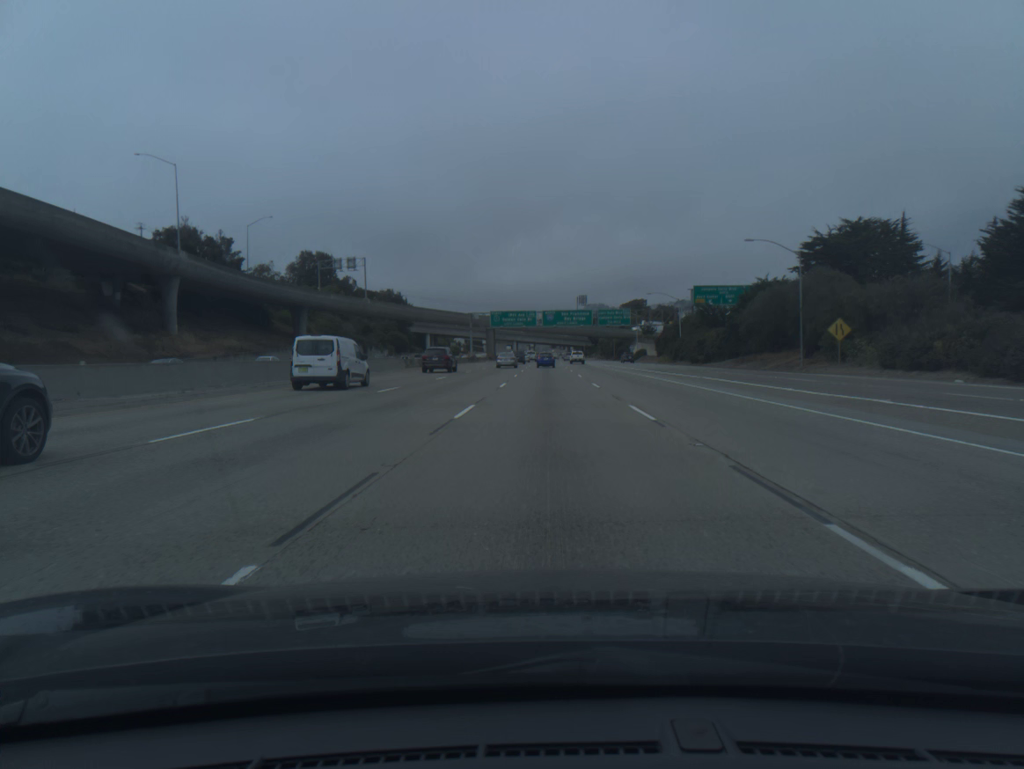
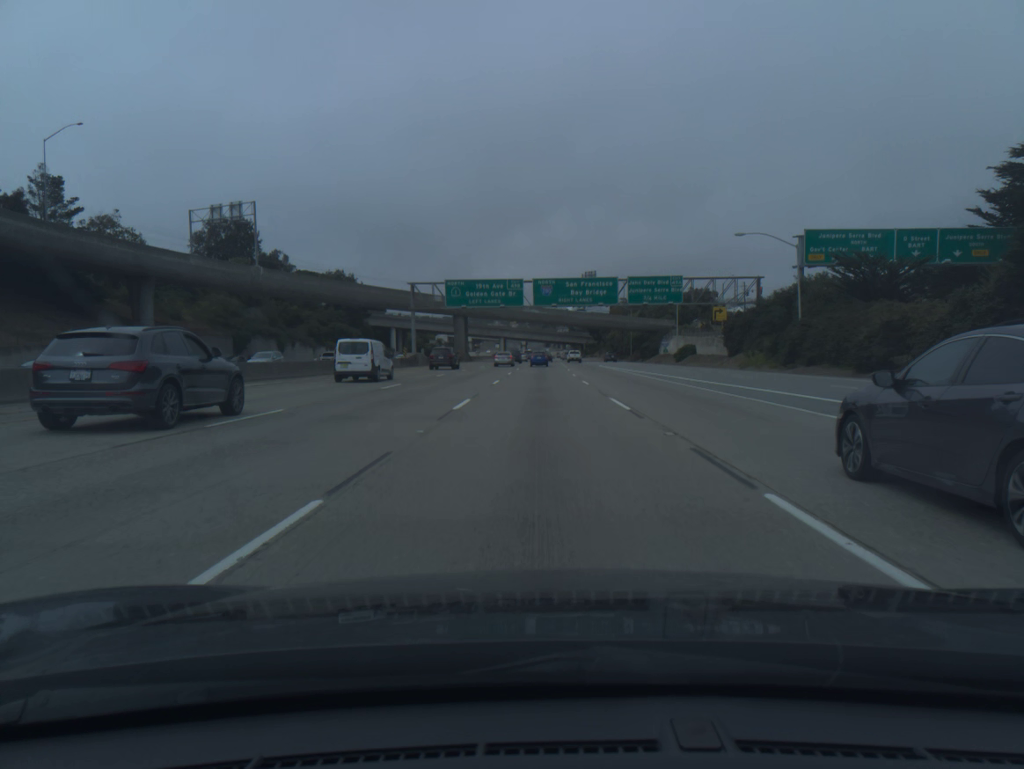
(+0.2, +54.9) m; 0°
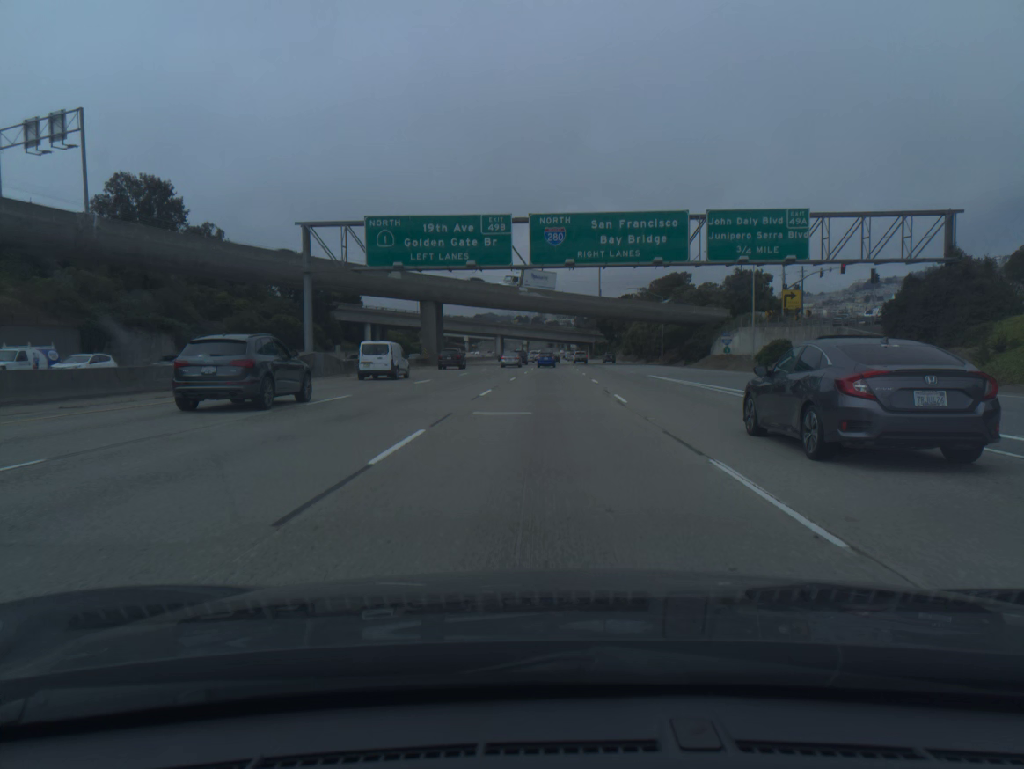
(-0.1, +36.8) m; 0°
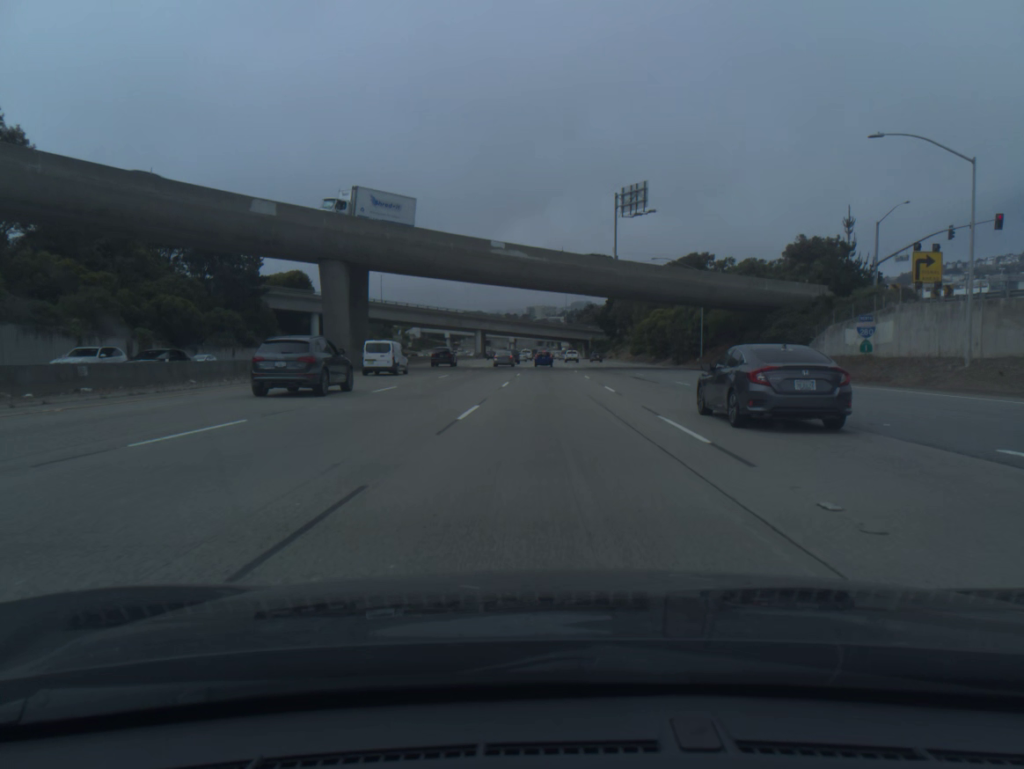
(+0.2, +37.0) m; +1°
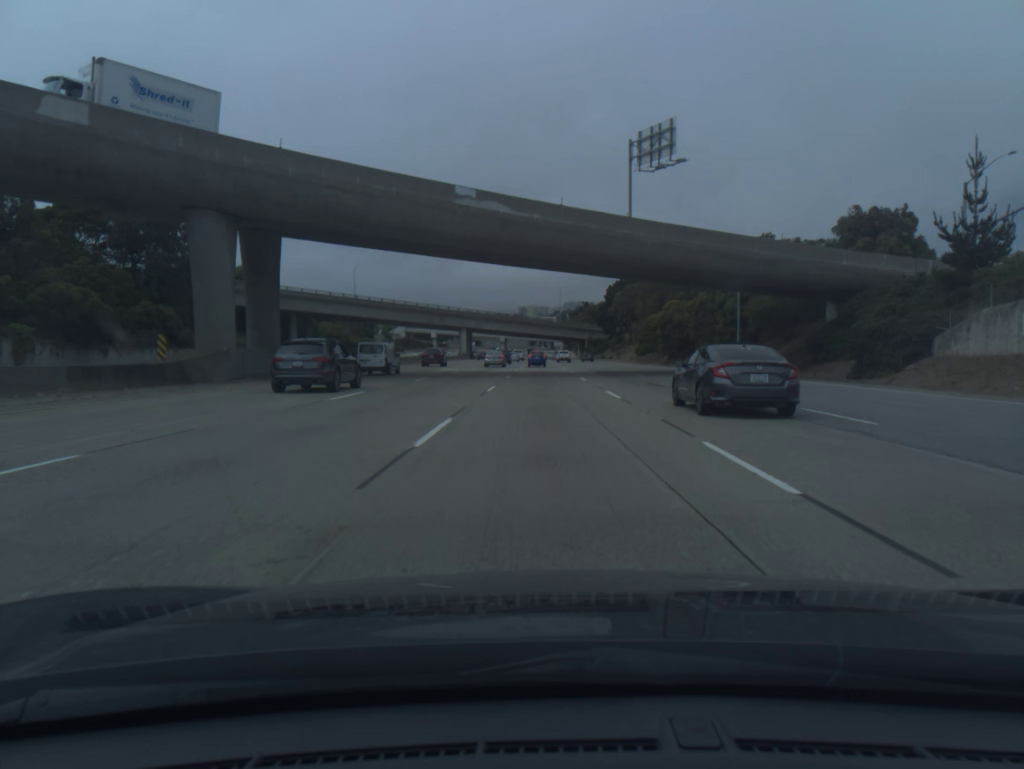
(+0.1, +18.6) m; +1°
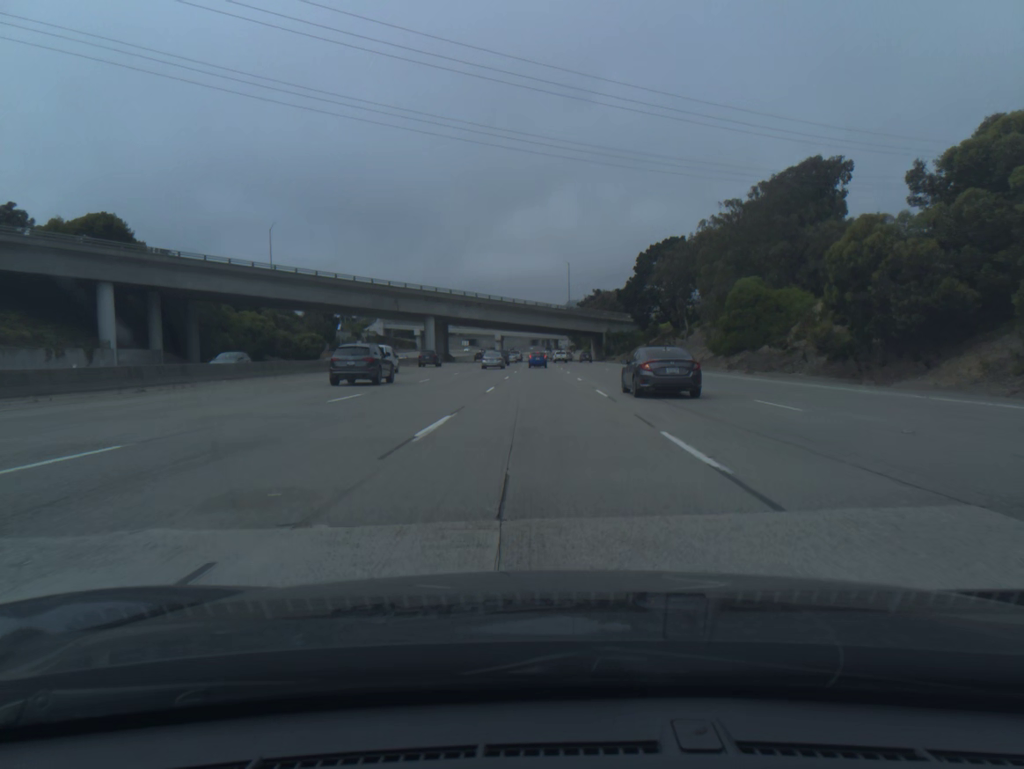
(0.0, +56.1) m; 0°
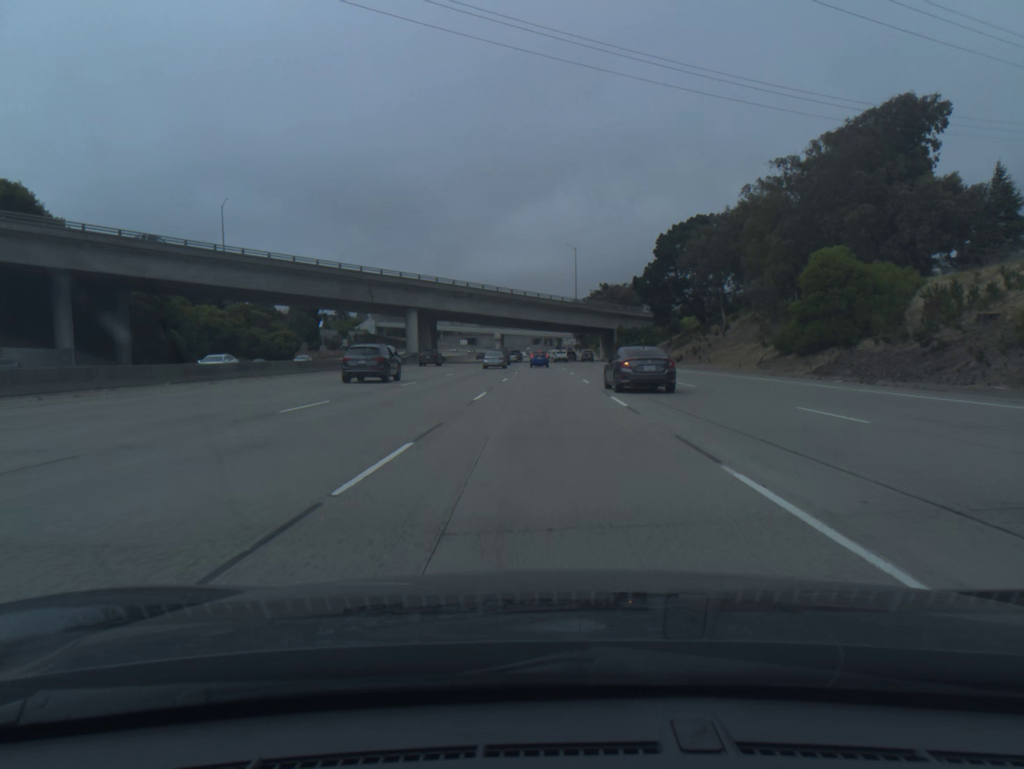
(0.0, +18.8) m; 0°
